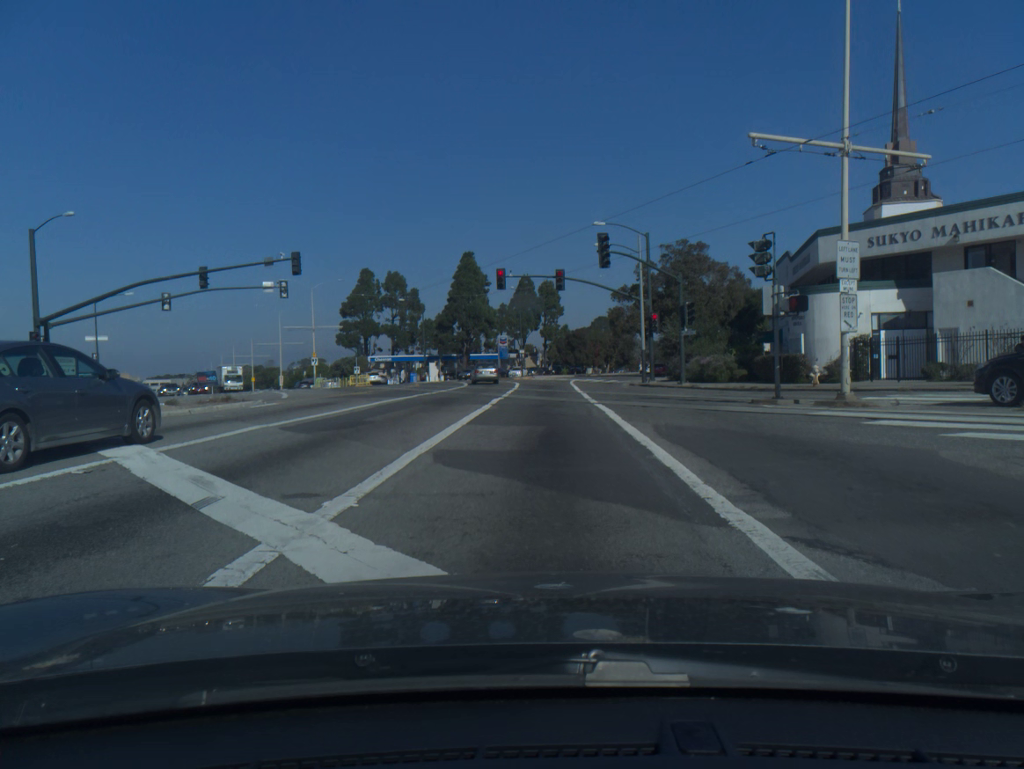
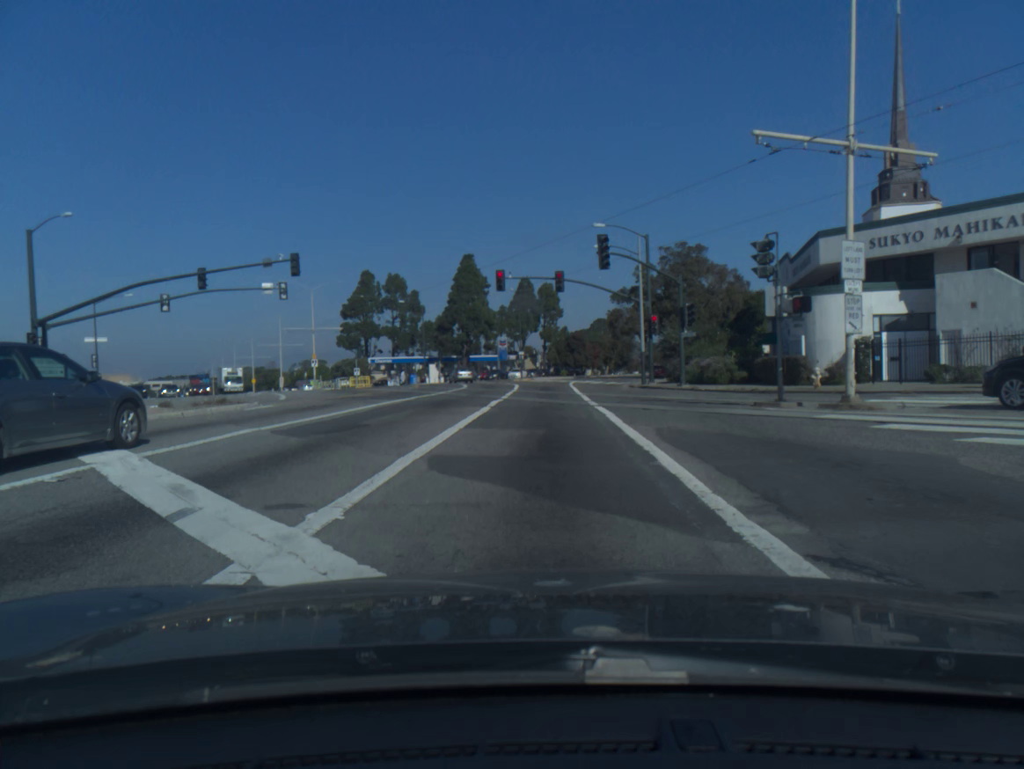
(0.0, +0.5) m; 0°
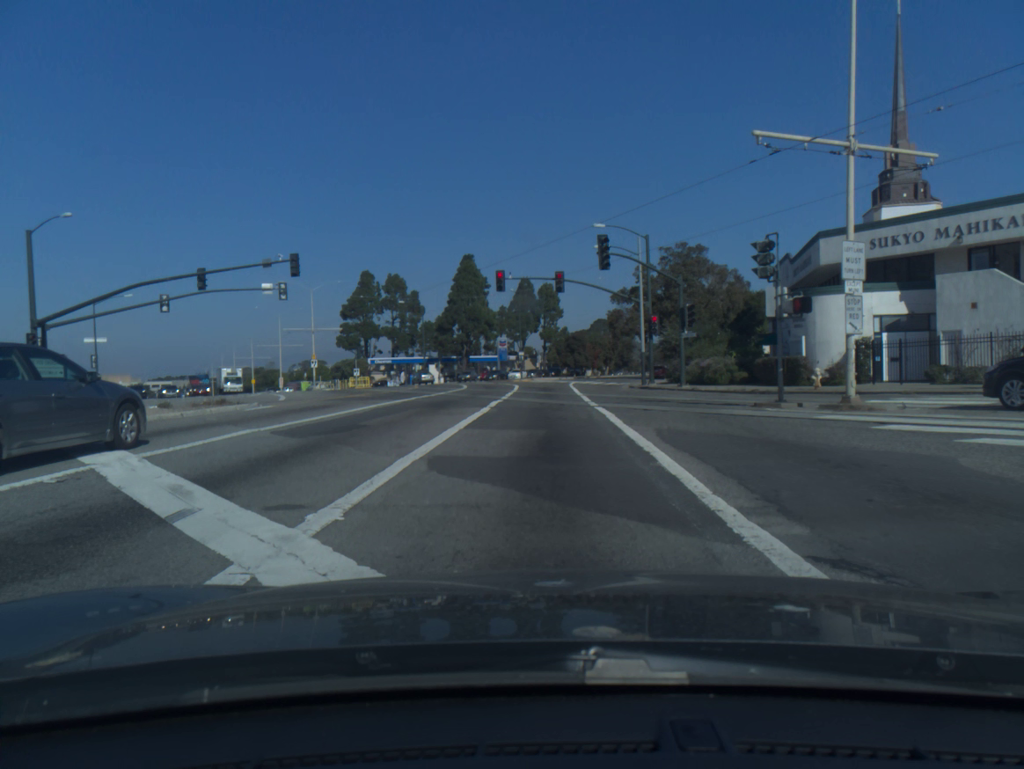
(0.0, 0.0) m; 0°
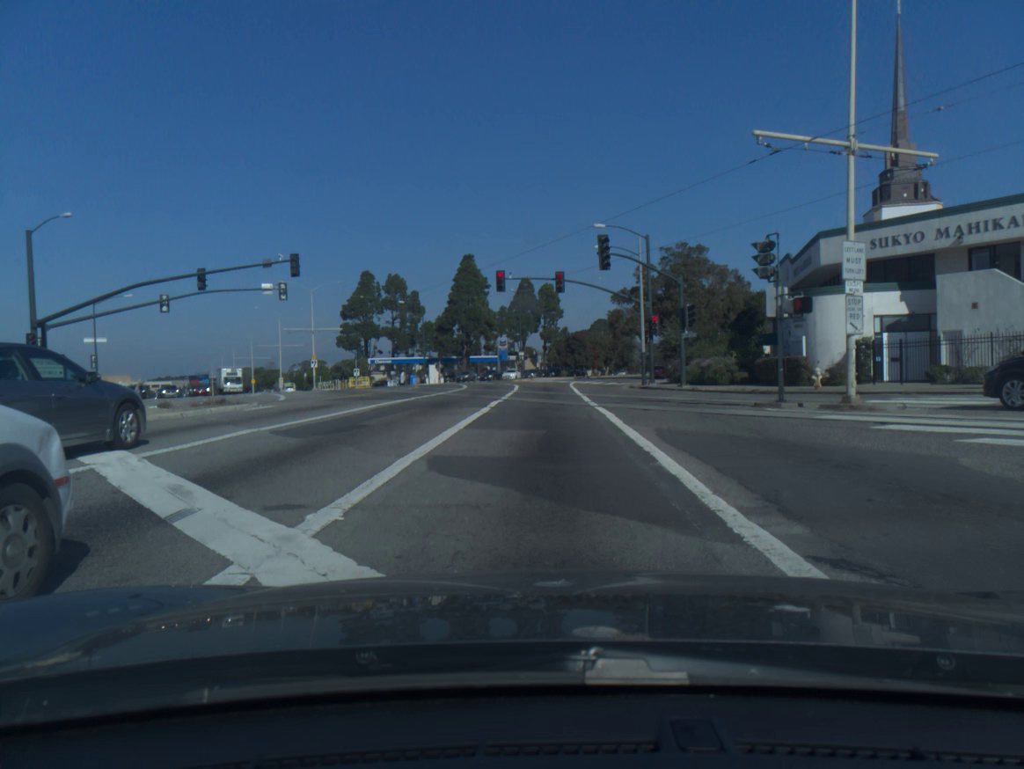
(0.0, 0.0) m; 0°
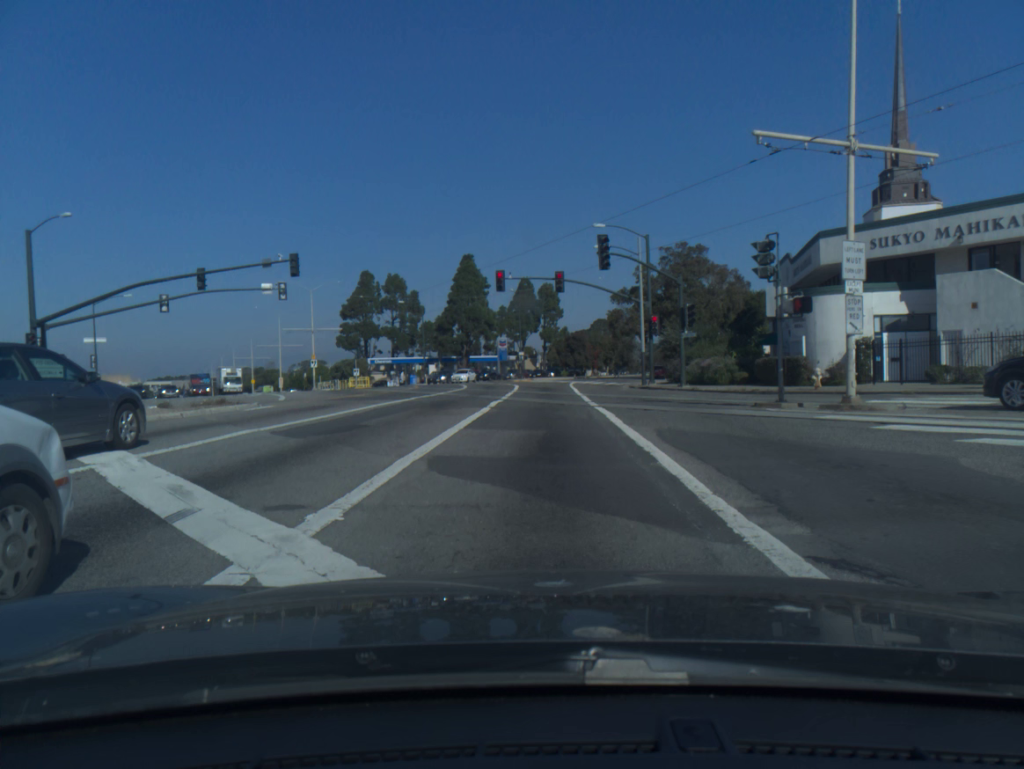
(0.0, 0.0) m; 0°
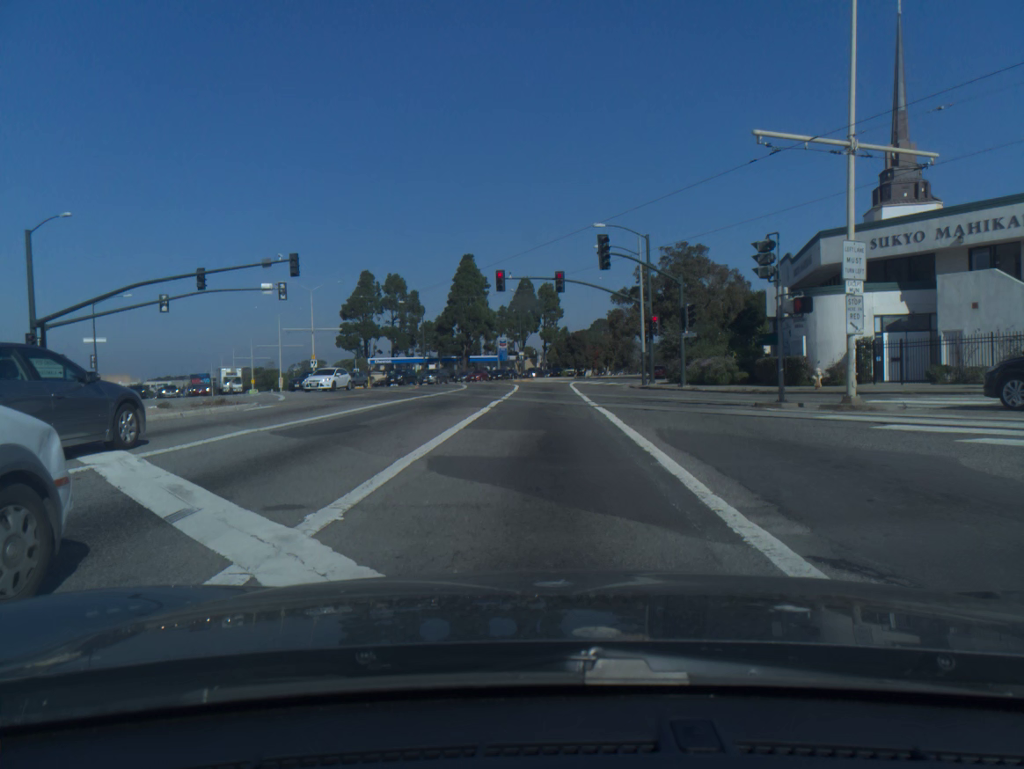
(0.0, 0.0) m; 0°
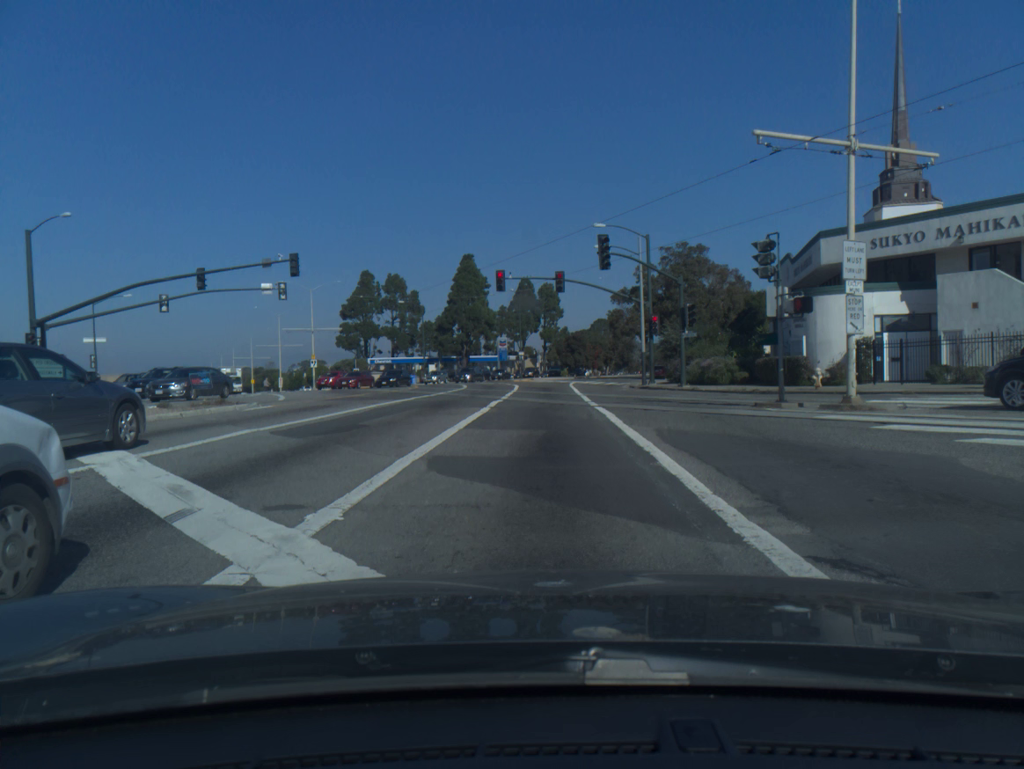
(0.0, 0.0) m; 0°
